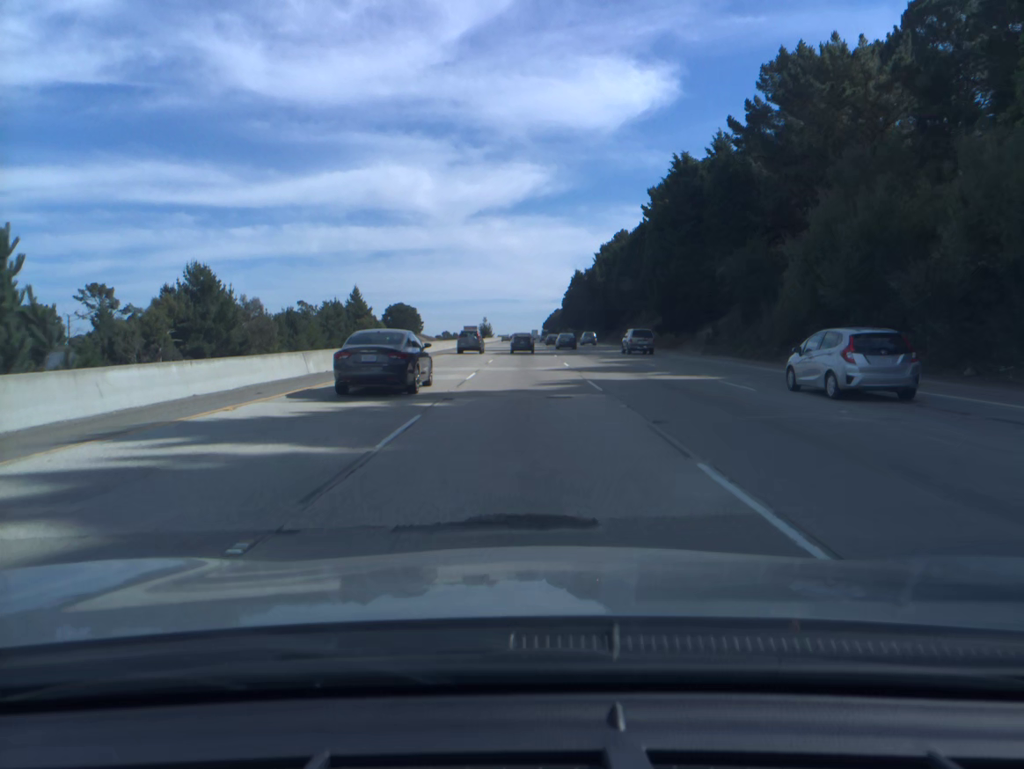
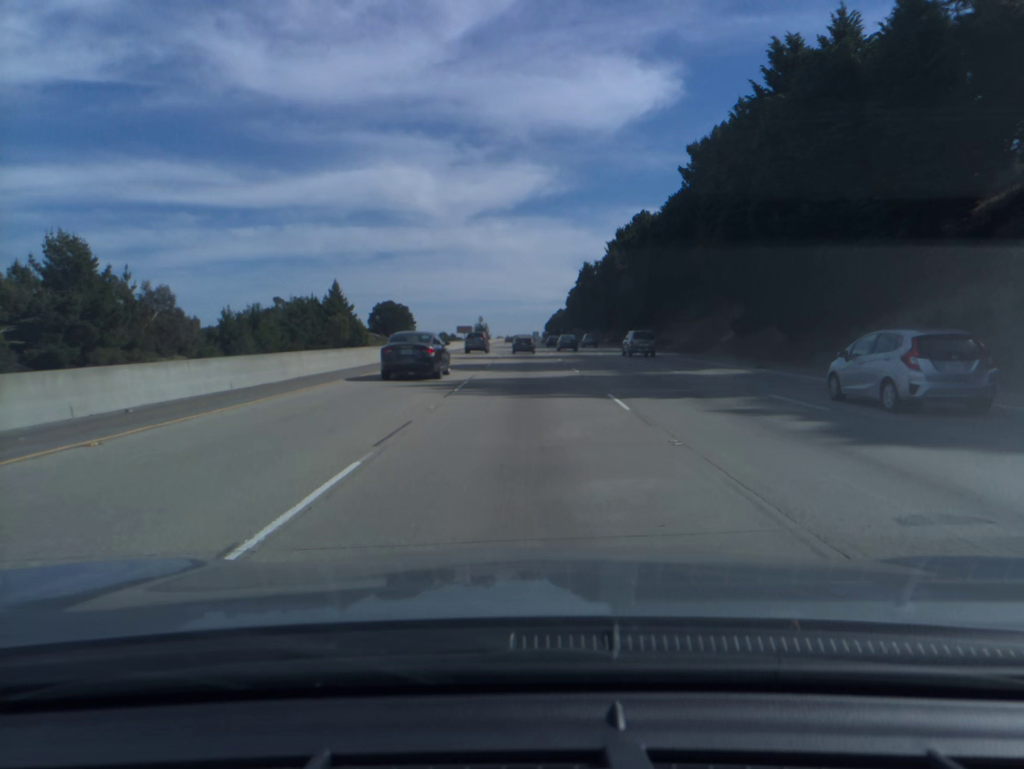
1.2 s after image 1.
(0.0, +33.9) m; 0°
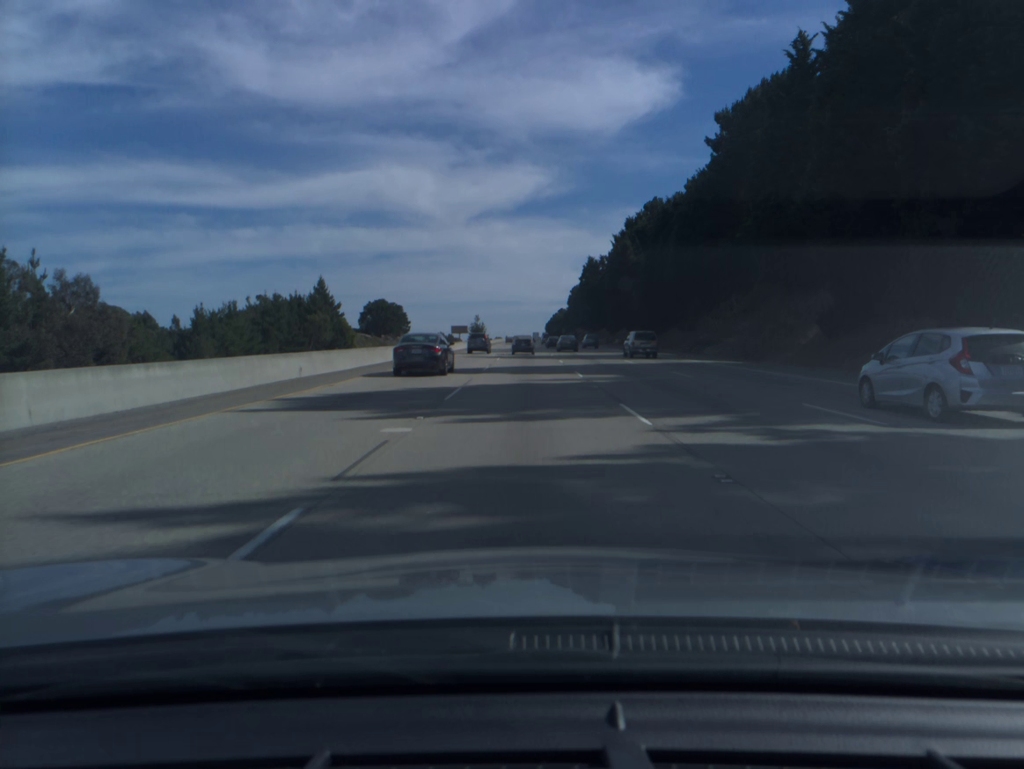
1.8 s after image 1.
(0.0, +17.0) m; 0°
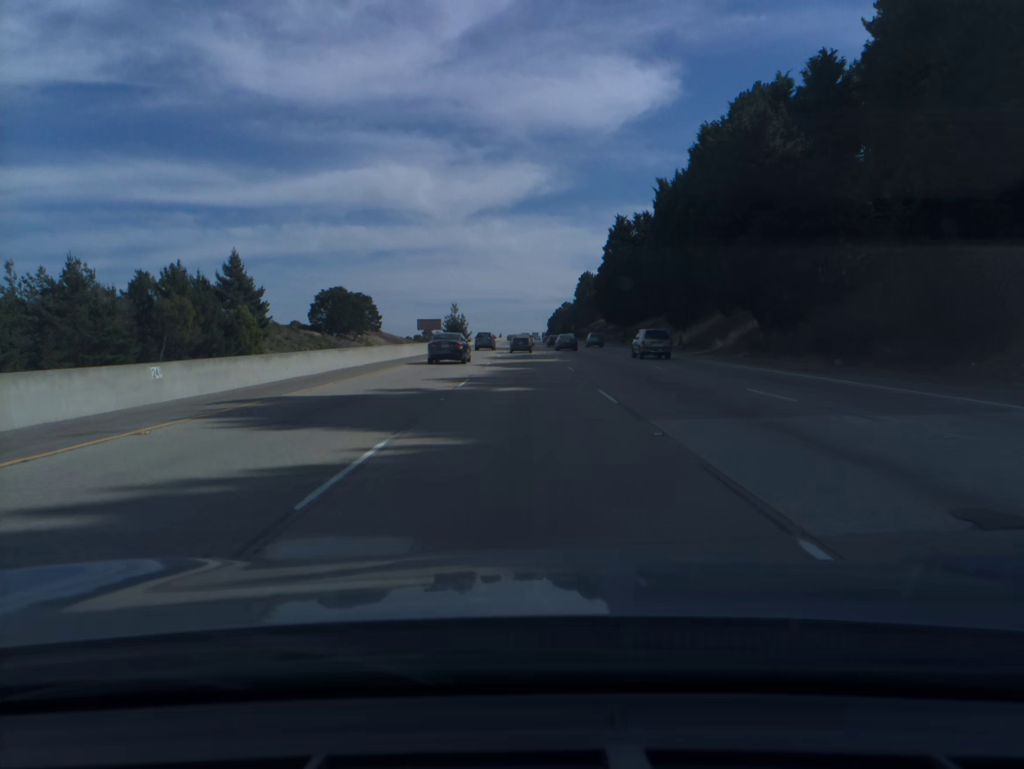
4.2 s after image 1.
(0.0, +69.2) m; 0°
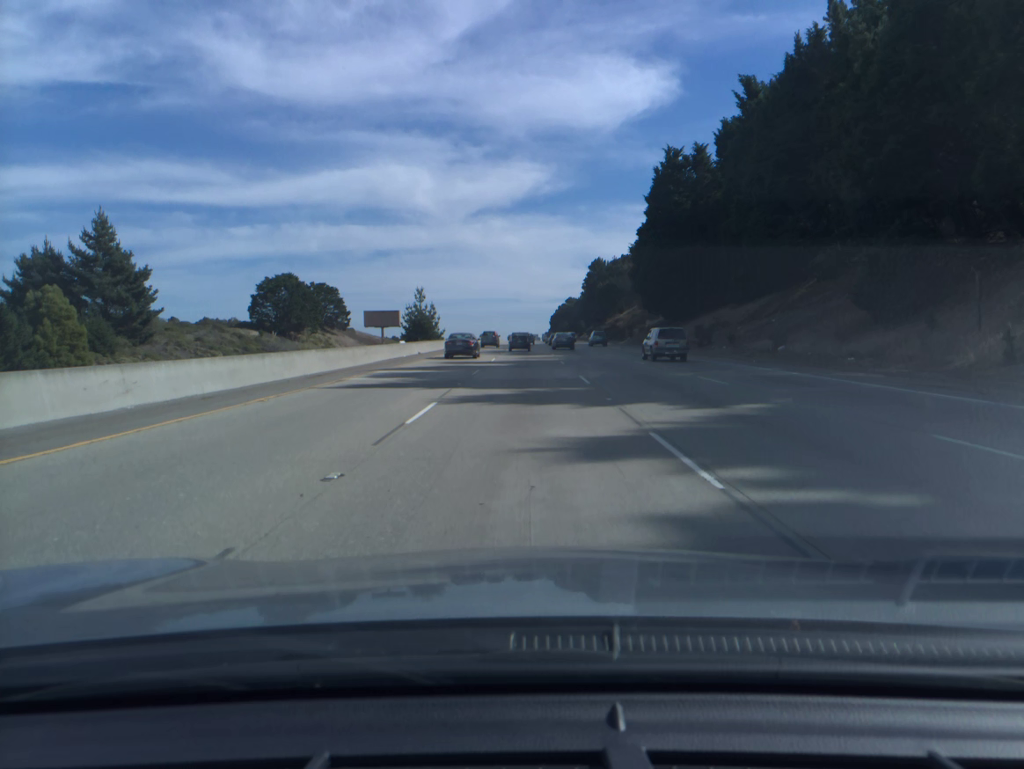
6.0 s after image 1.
(0.0, +52.8) m; 0°
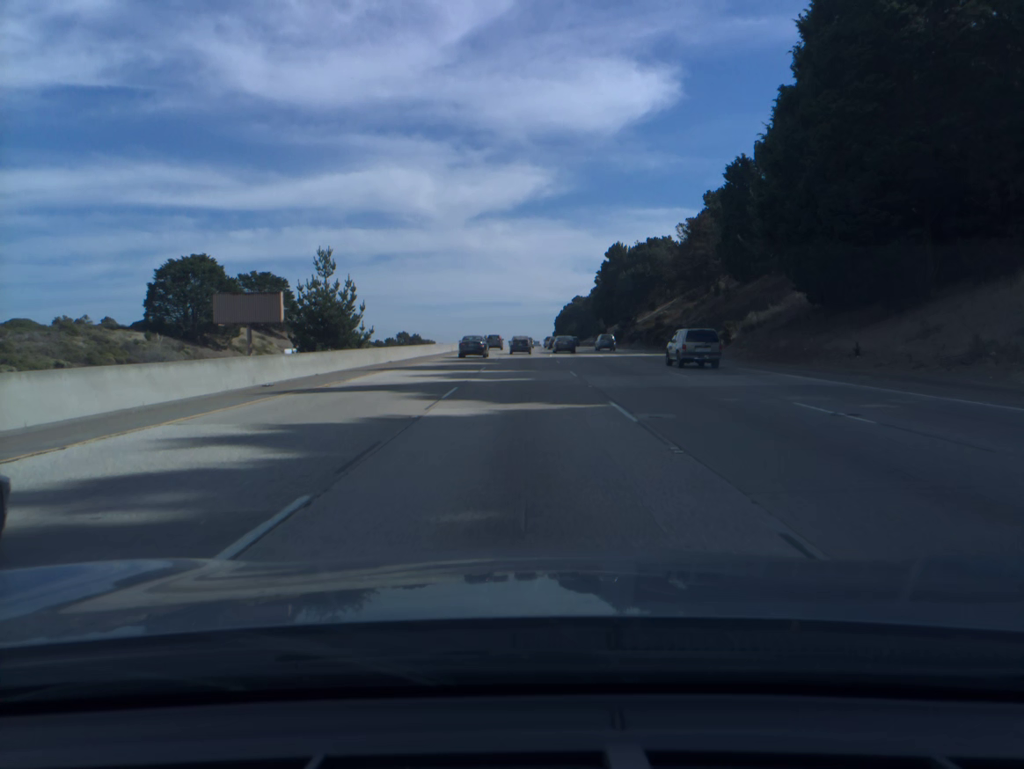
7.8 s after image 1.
(0.0, +53.1) m; 0°
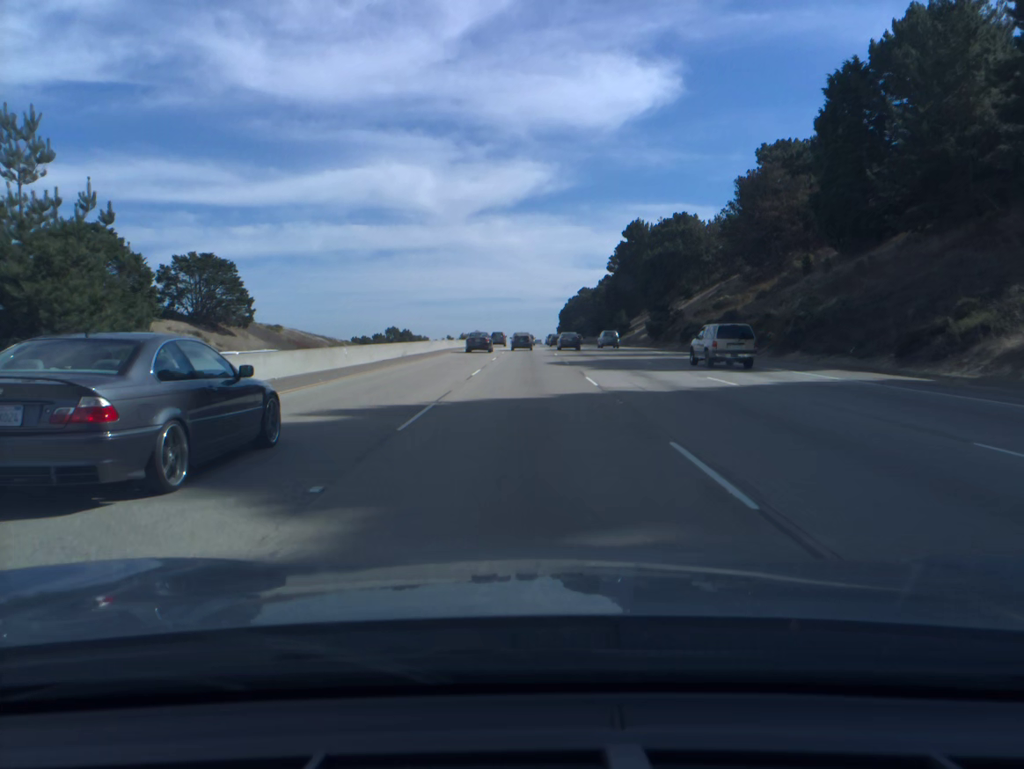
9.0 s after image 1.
(0.0, +35.7) m; 0°
